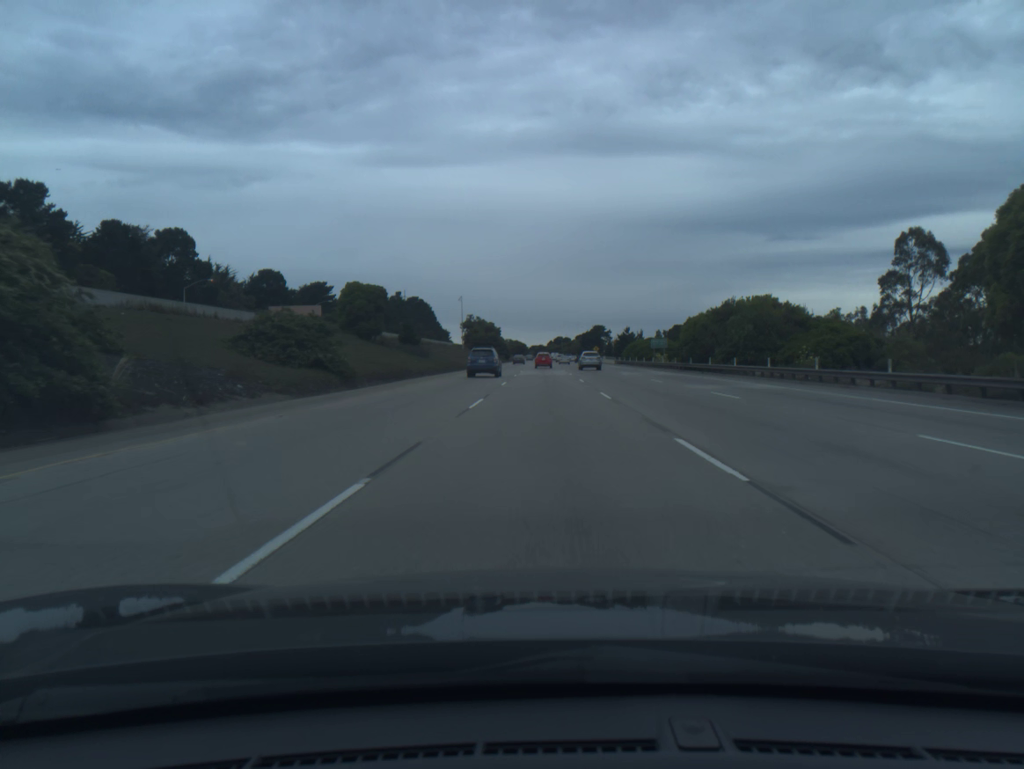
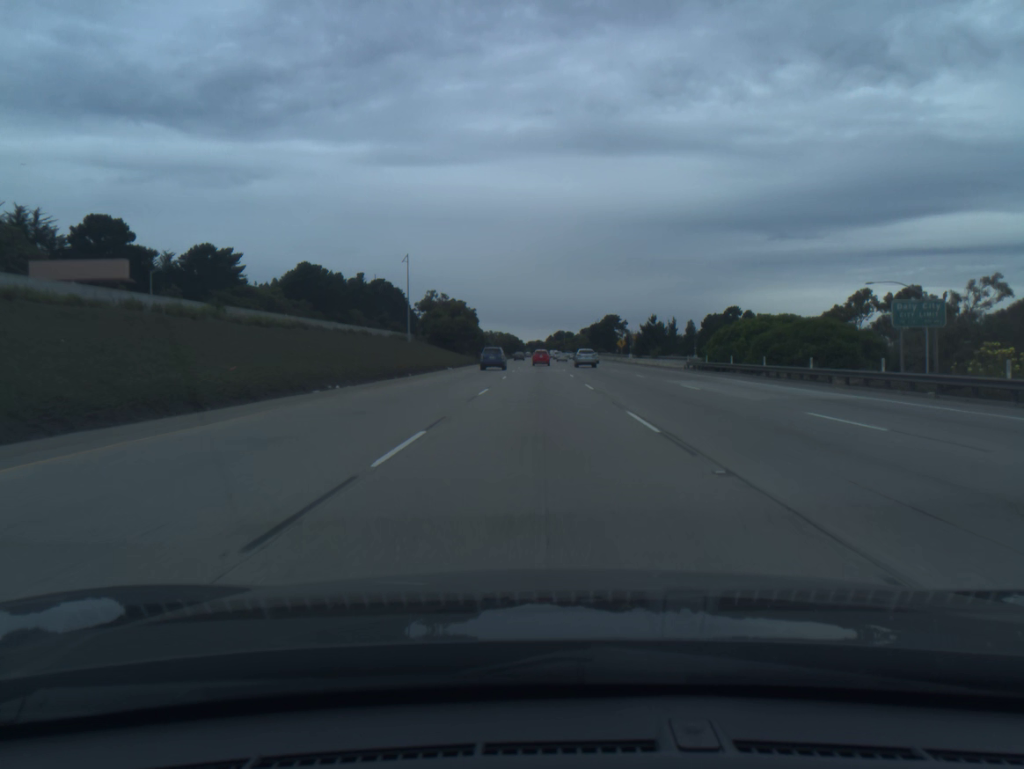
(+0.1, +68.3) m; 0°
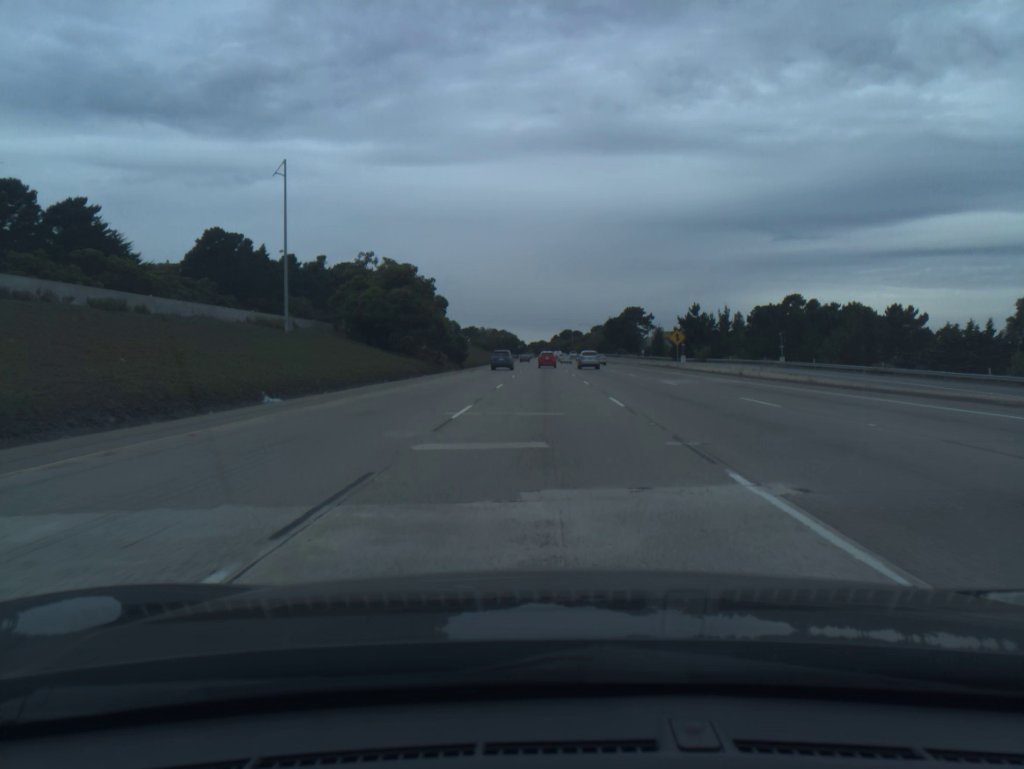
(-0.1, +52.0) m; 0°
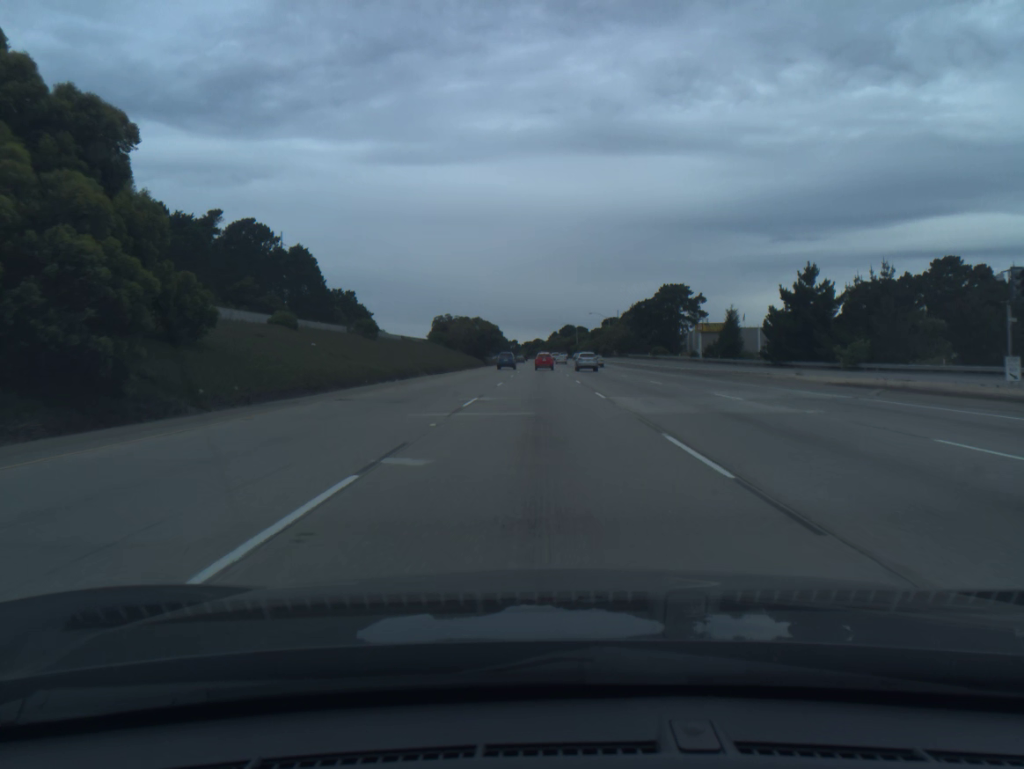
(+0.3, +69.8) m; 0°
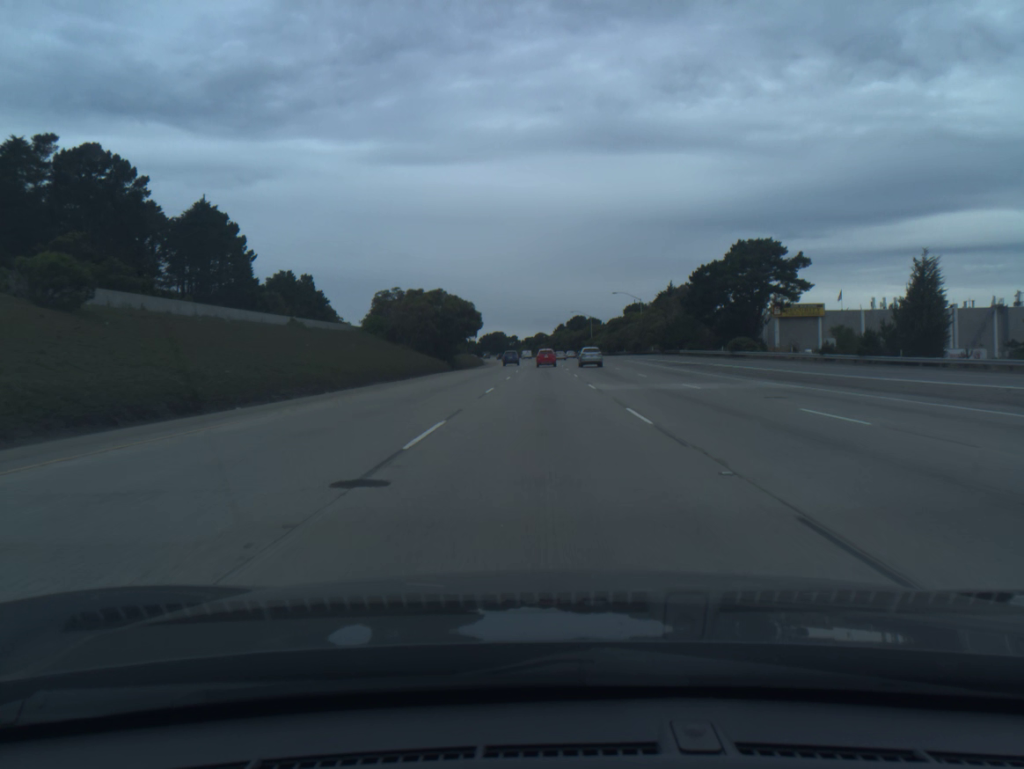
(-0.1, +52.2) m; 0°
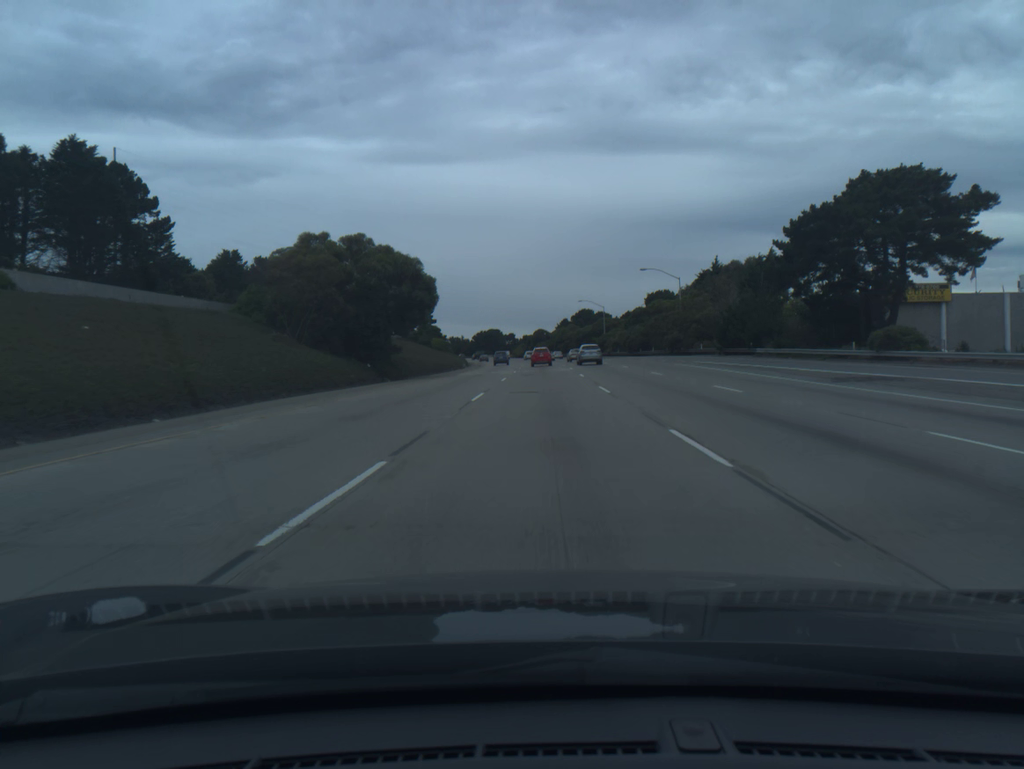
(0.0, +34.6) m; 0°
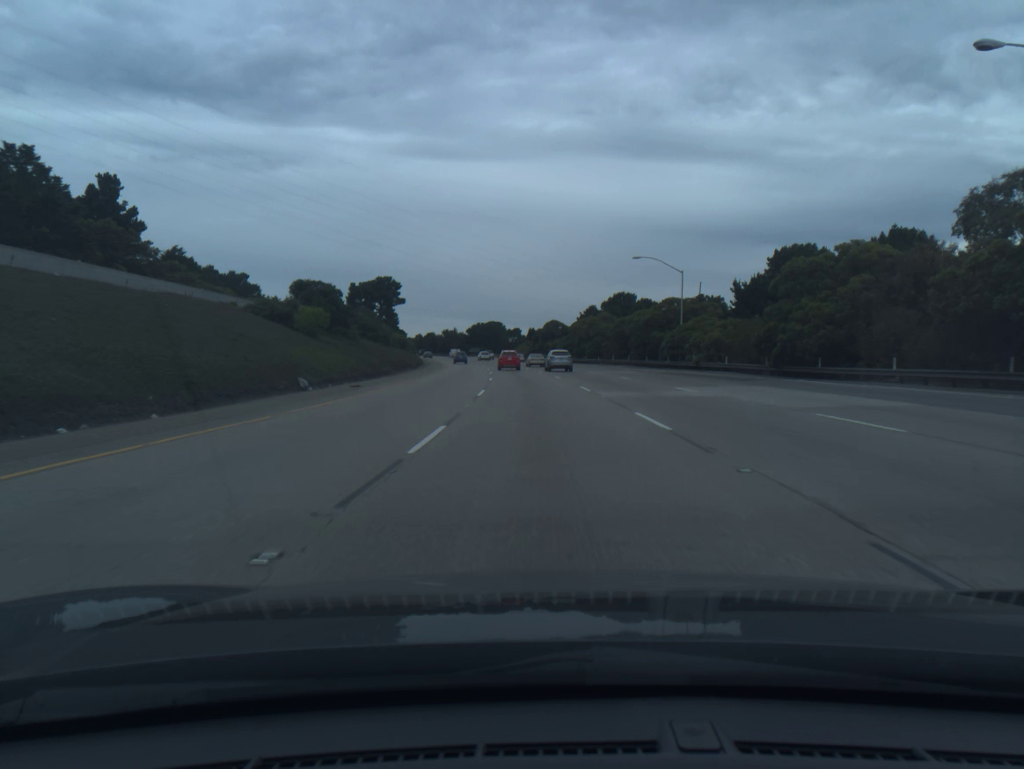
(-0.2, +68.6) m; -1°
